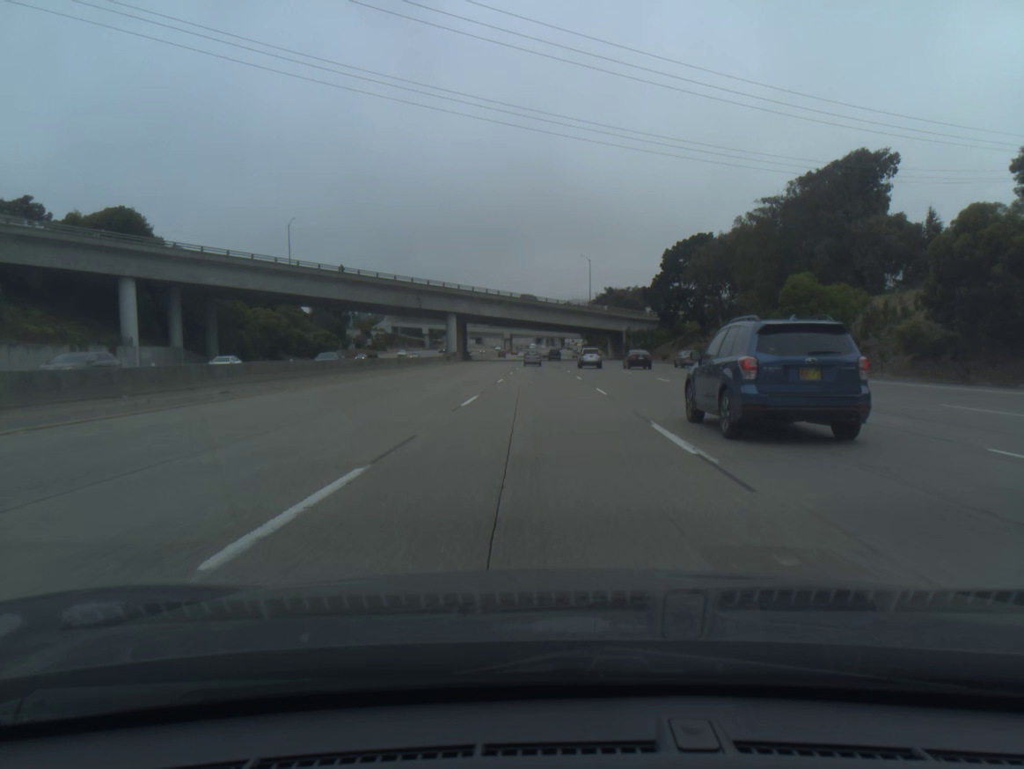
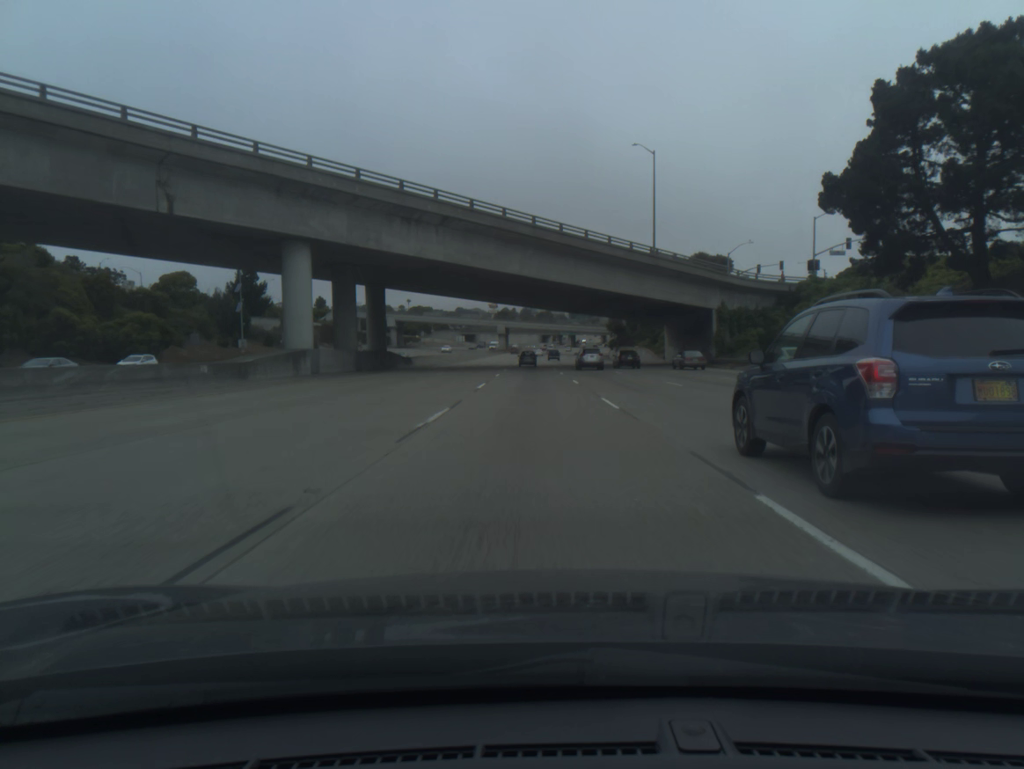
(-0.1, +76.8) m; 0°
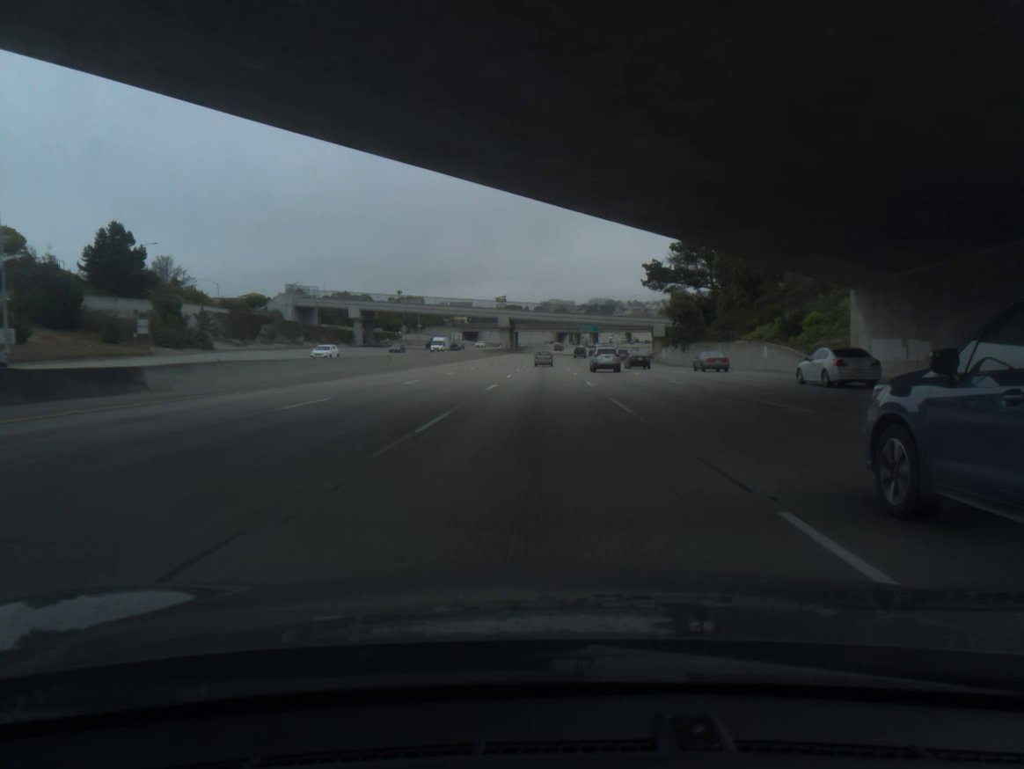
(-0.6, +57.8) m; -1°
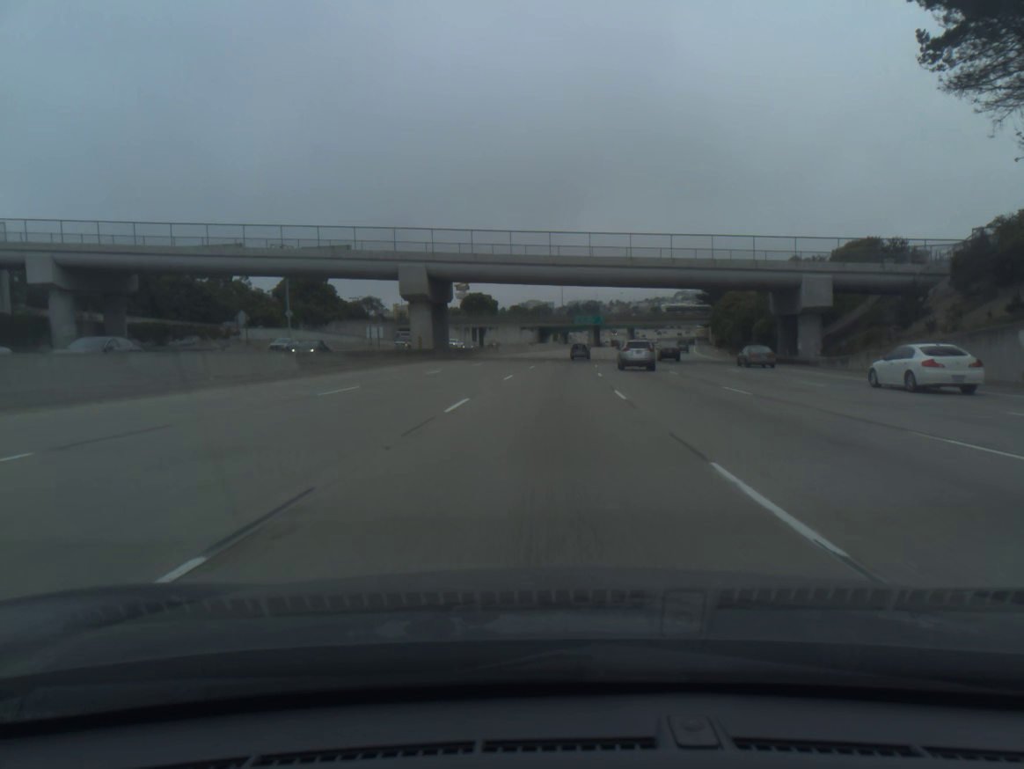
(+0.7, +96.6) m; +1°
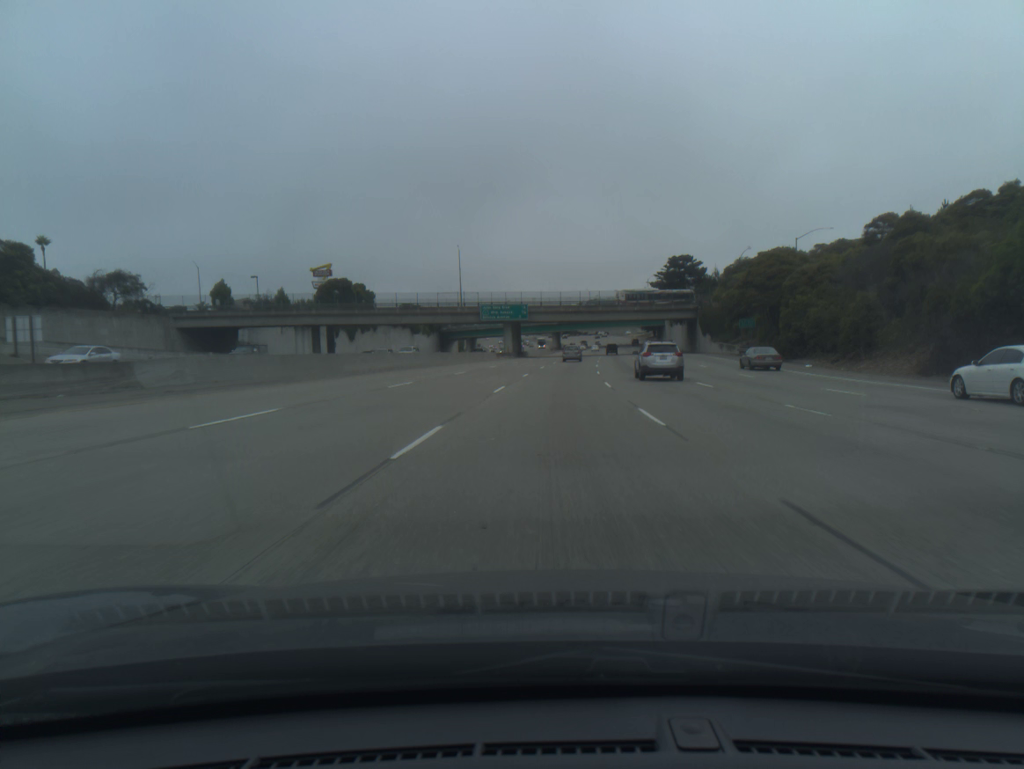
(+3.9, +77.0) m; +6°
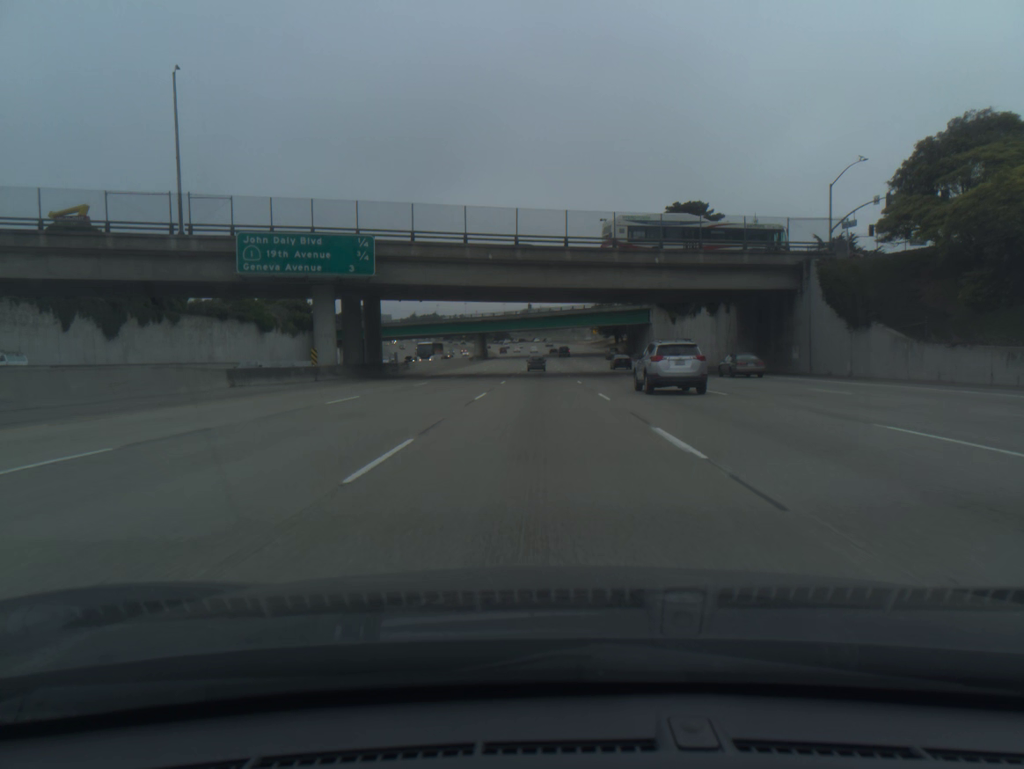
(+3.9, +76.4) m; +5°
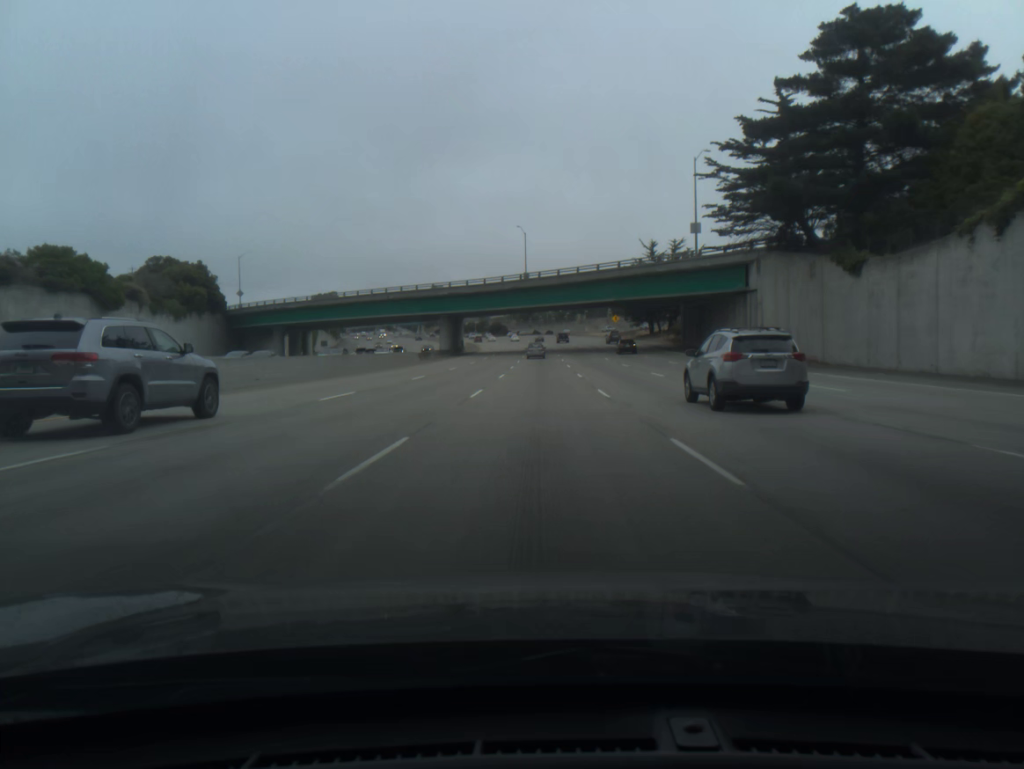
(+0.2, +57.5) m; 0°
